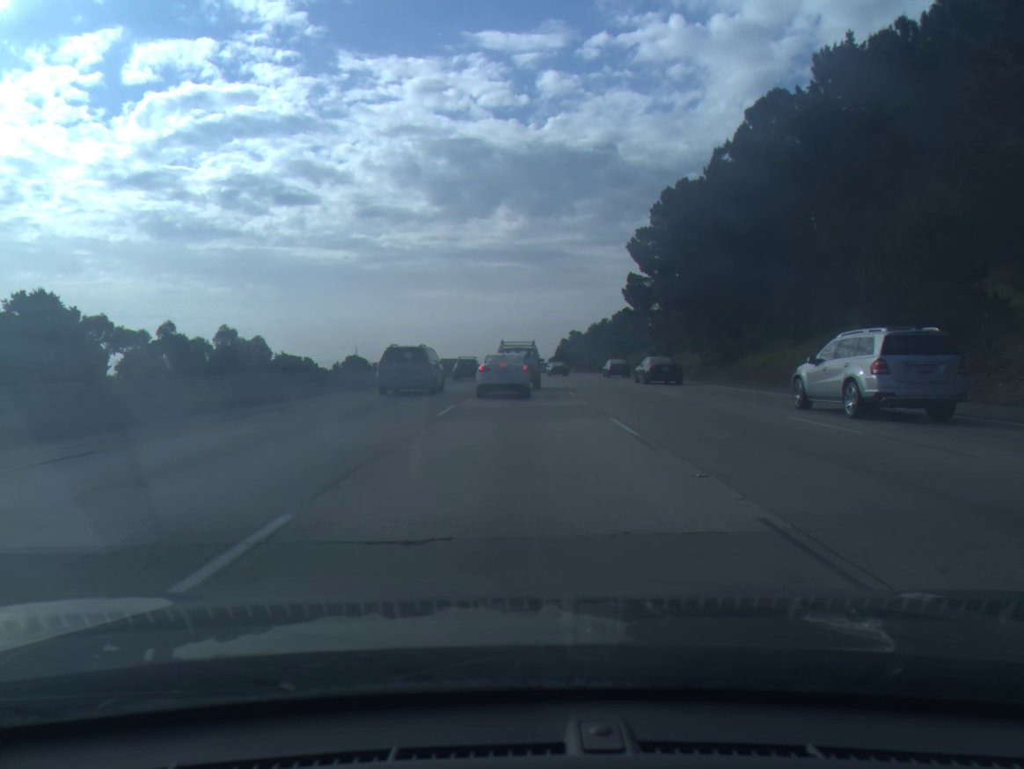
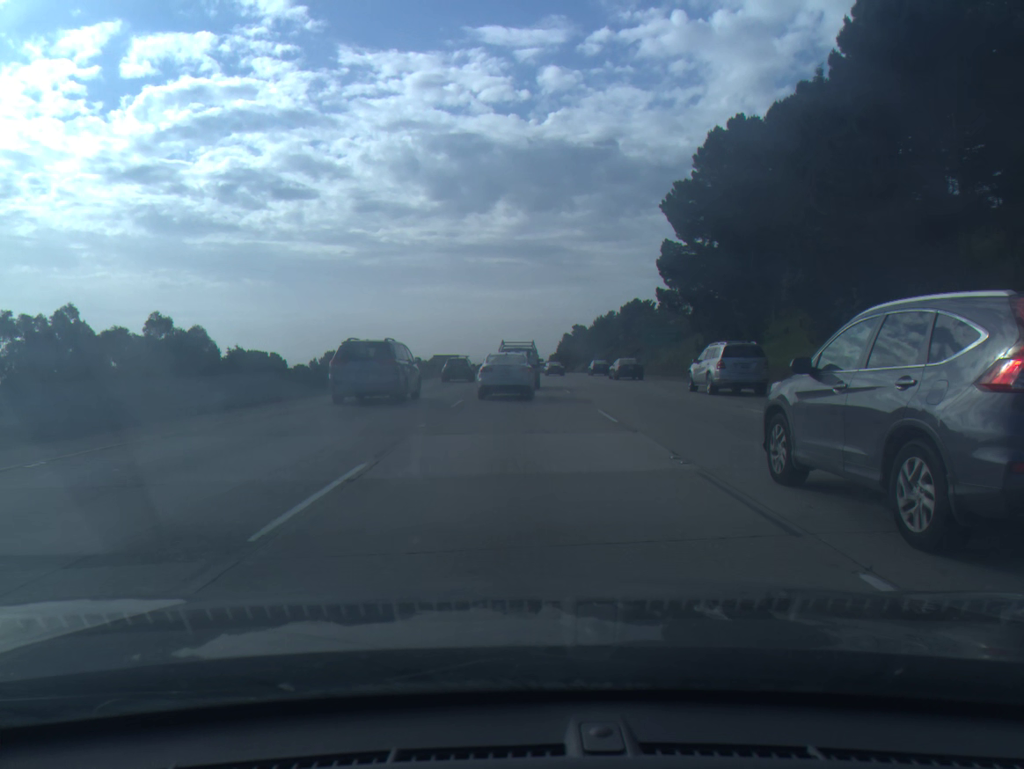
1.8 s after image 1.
(0.0, +26.3) m; 0°
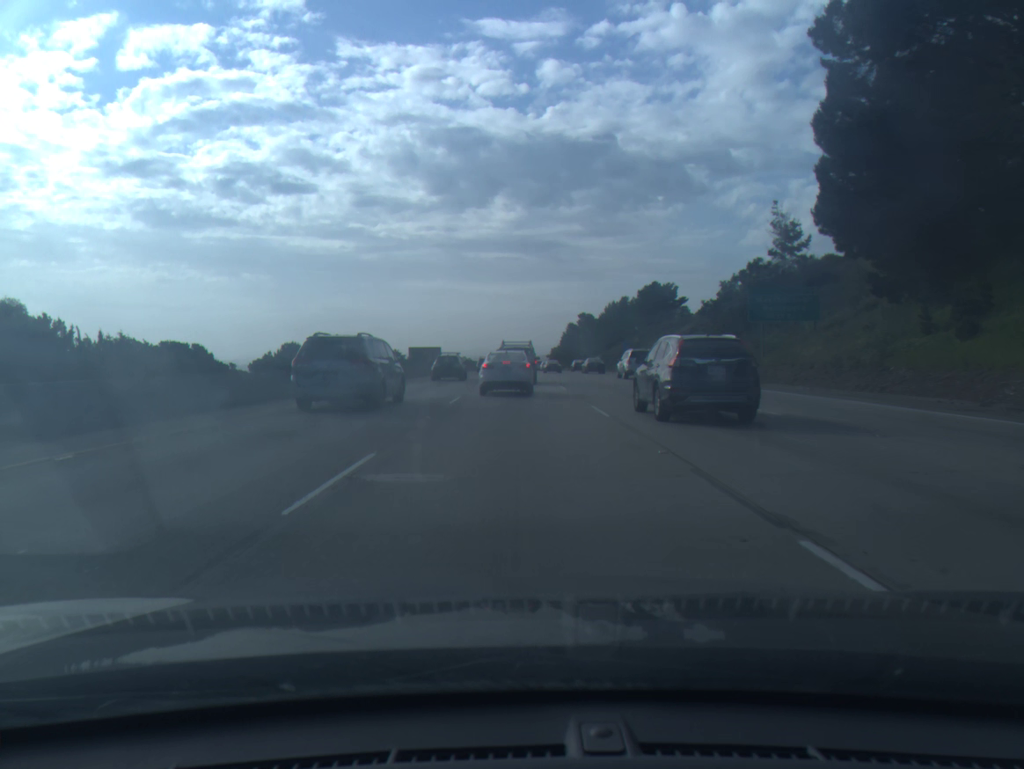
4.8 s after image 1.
(0.0, +43.2) m; 0°
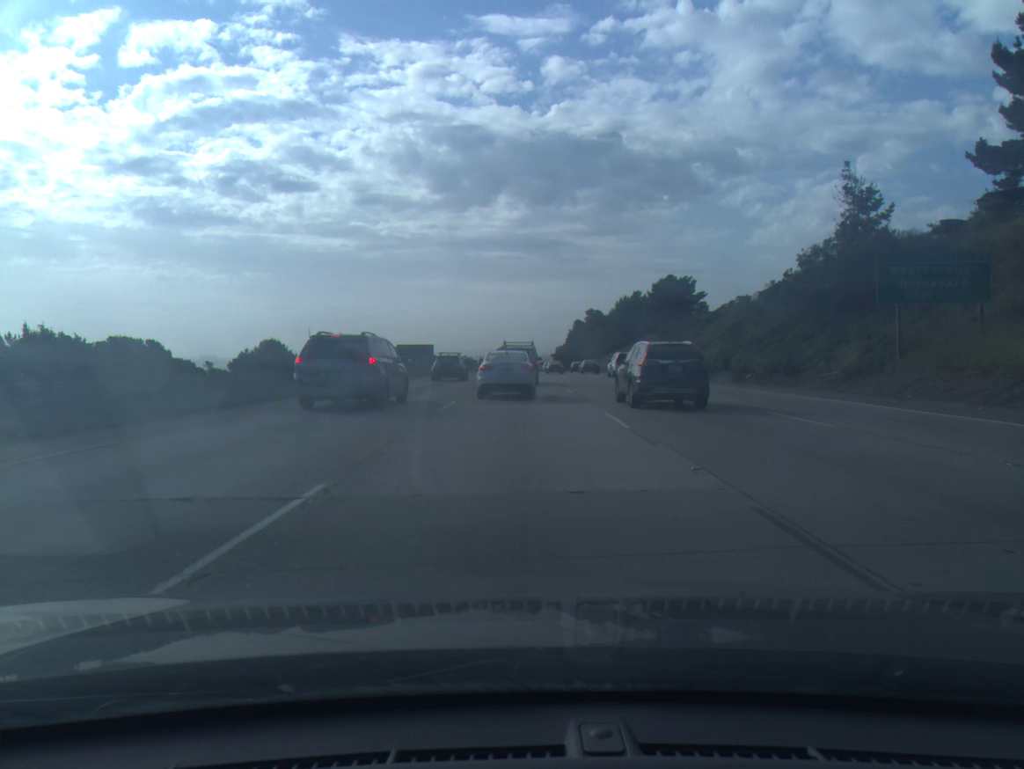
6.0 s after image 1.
(0.0, +17.1) m; 0°
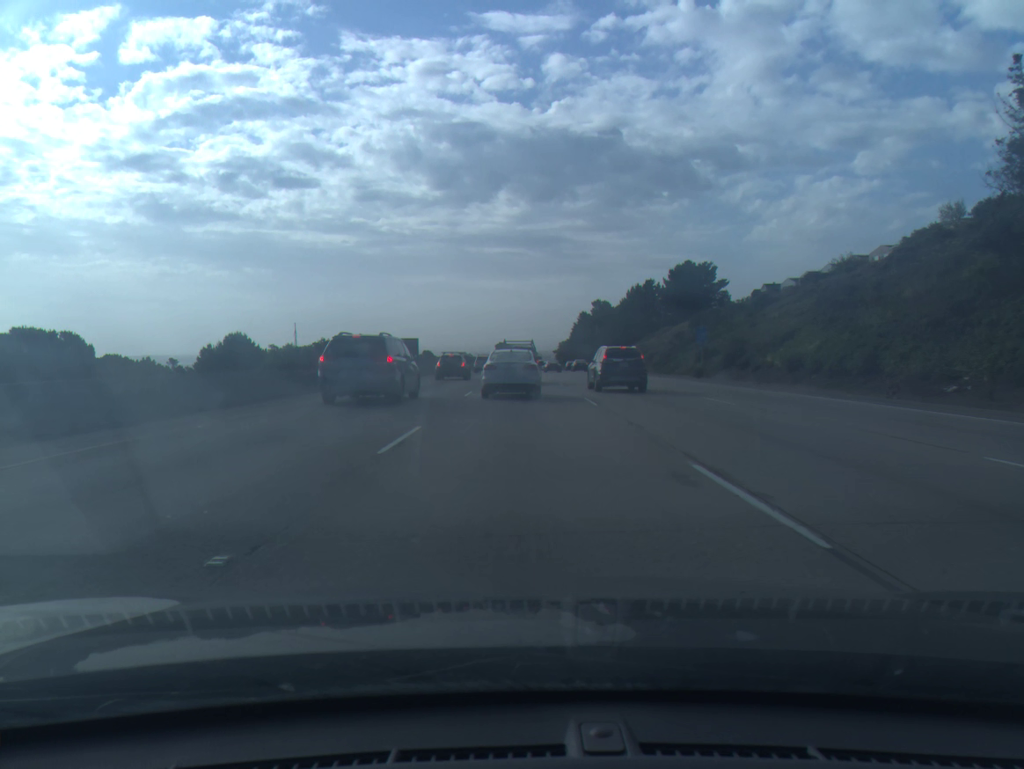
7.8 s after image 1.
(0.0, +23.1) m; 0°
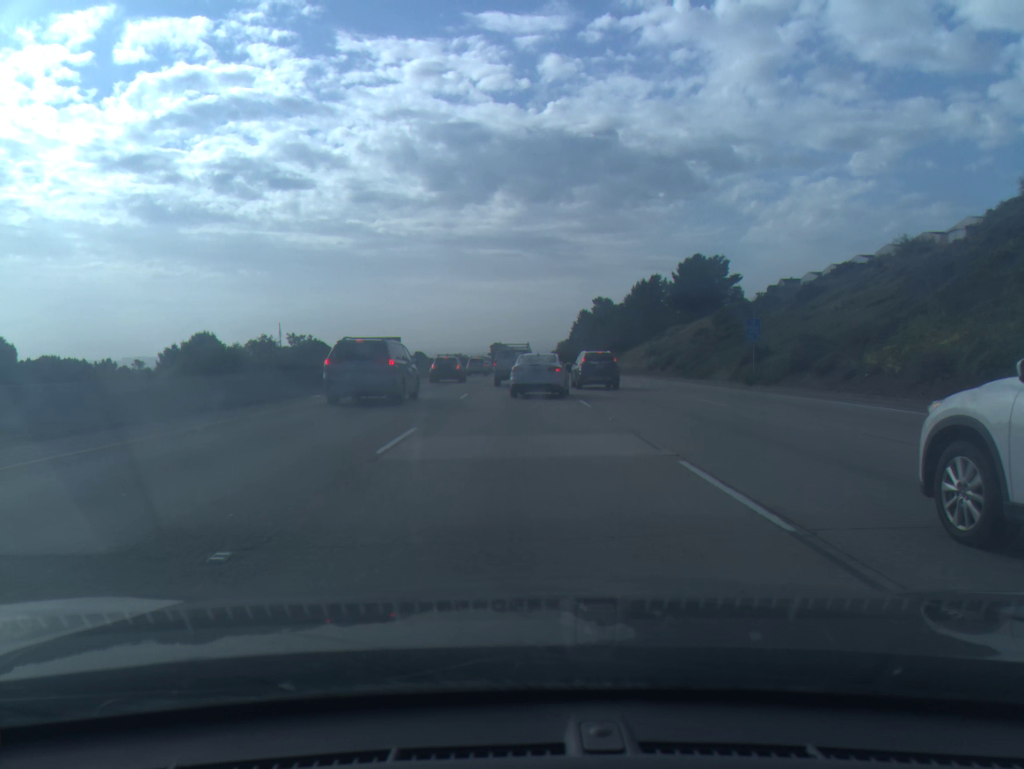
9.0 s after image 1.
(0.0, +14.5) m; 0°
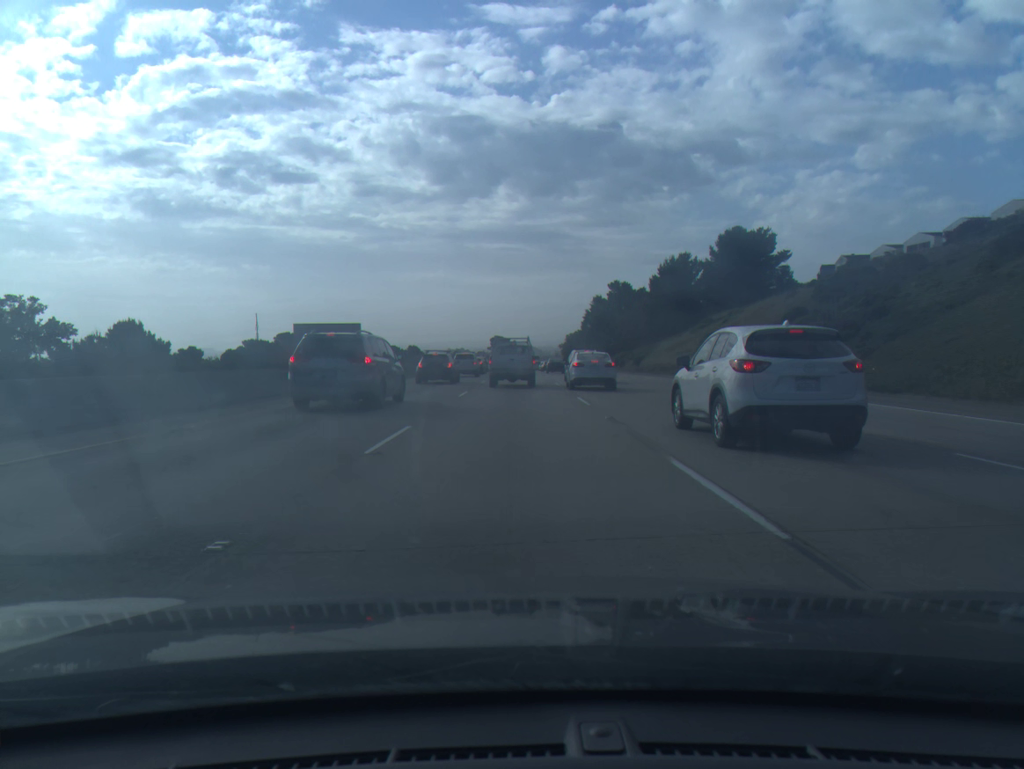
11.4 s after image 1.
(0.0, +29.4) m; 0°
